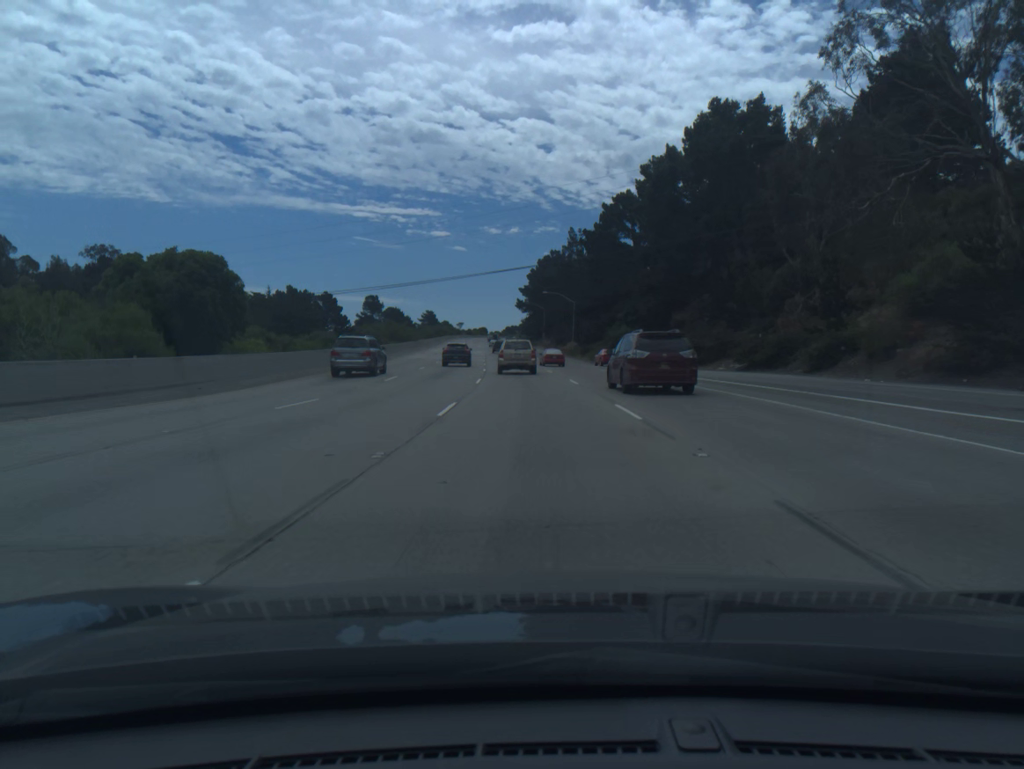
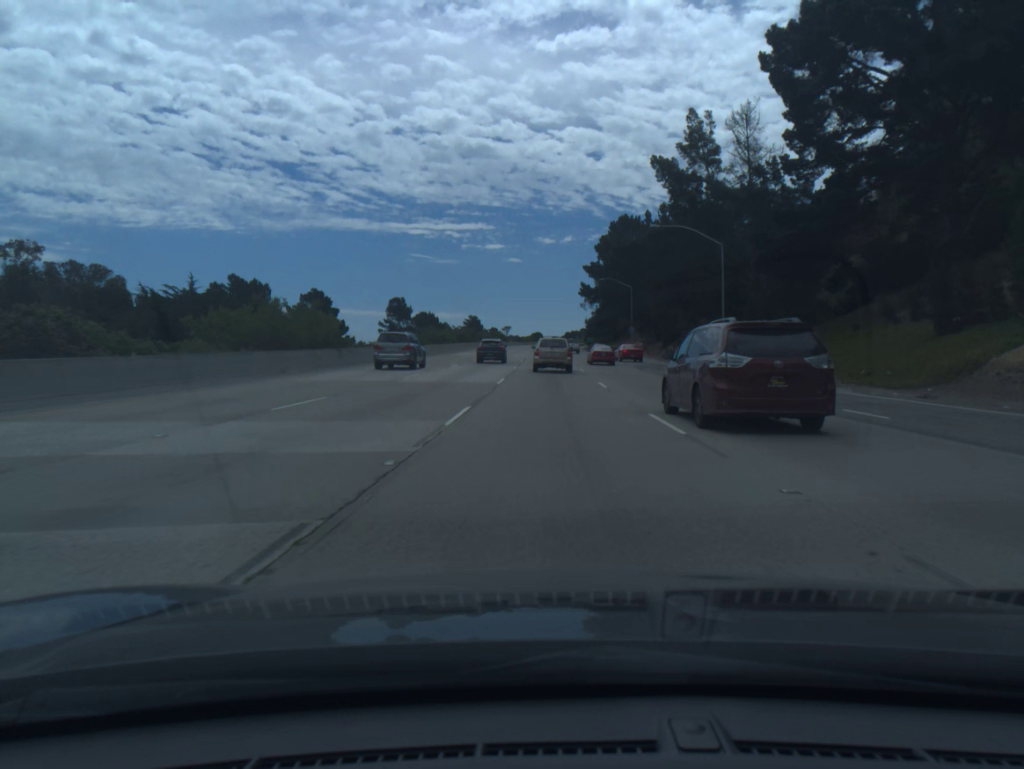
(-3.9, +74.9) m; -4°
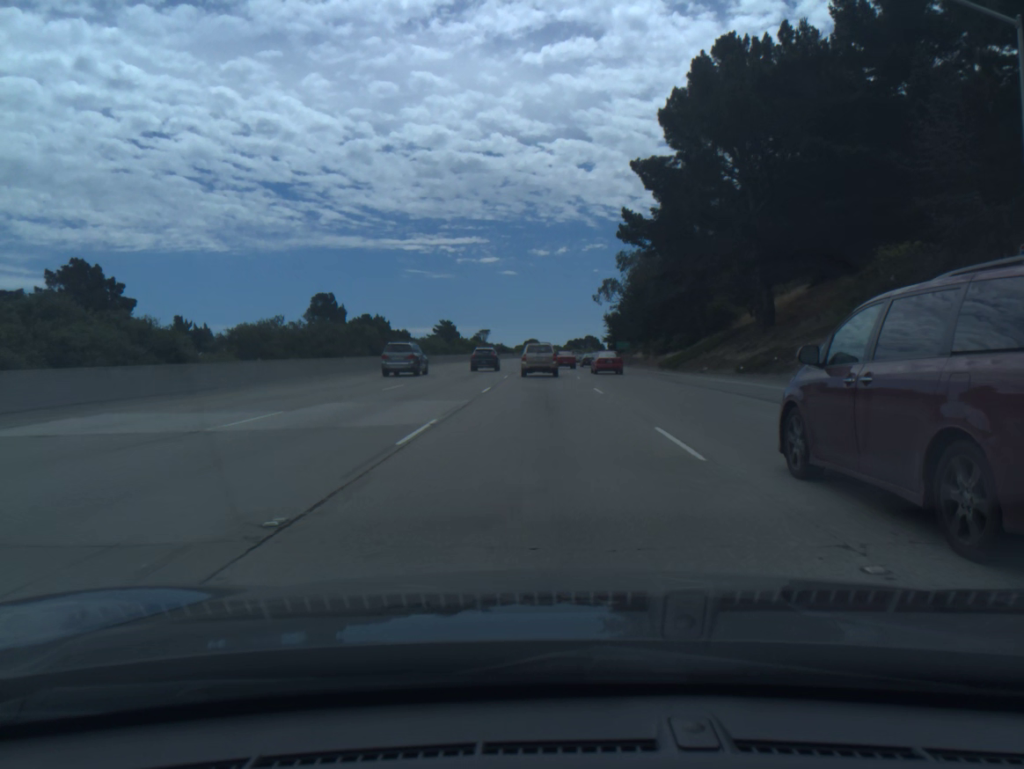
(+0.4, +90.3) m; 0°
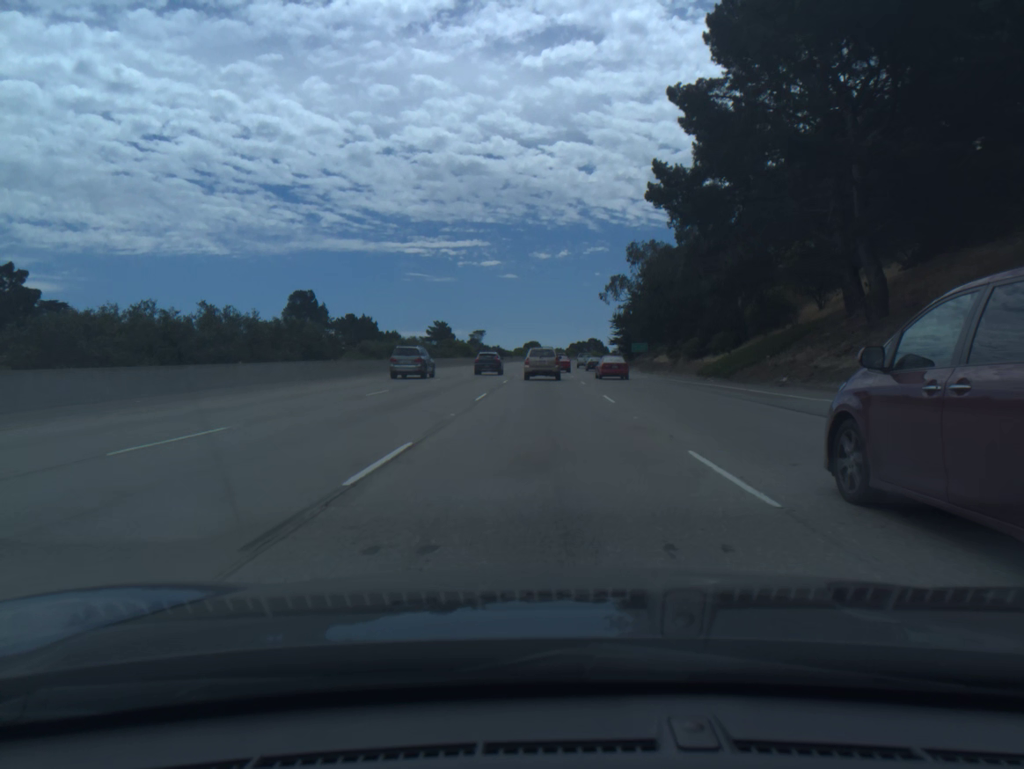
(0.0, +17.6) m; 0°
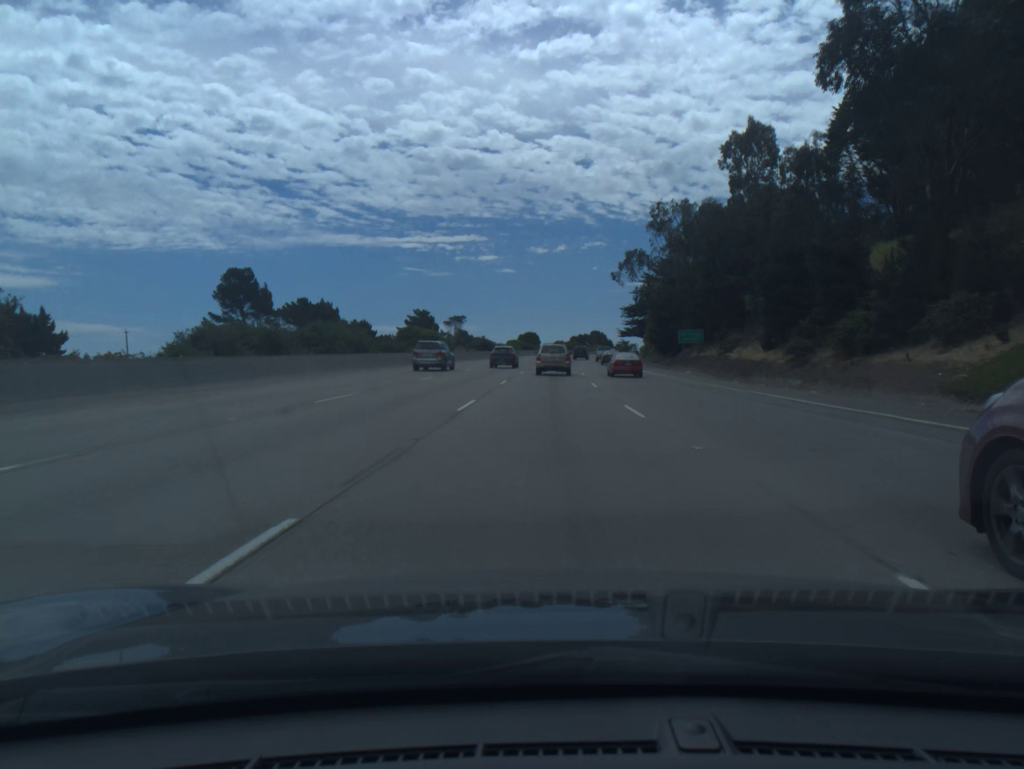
(0.0, +34.8) m; 0°
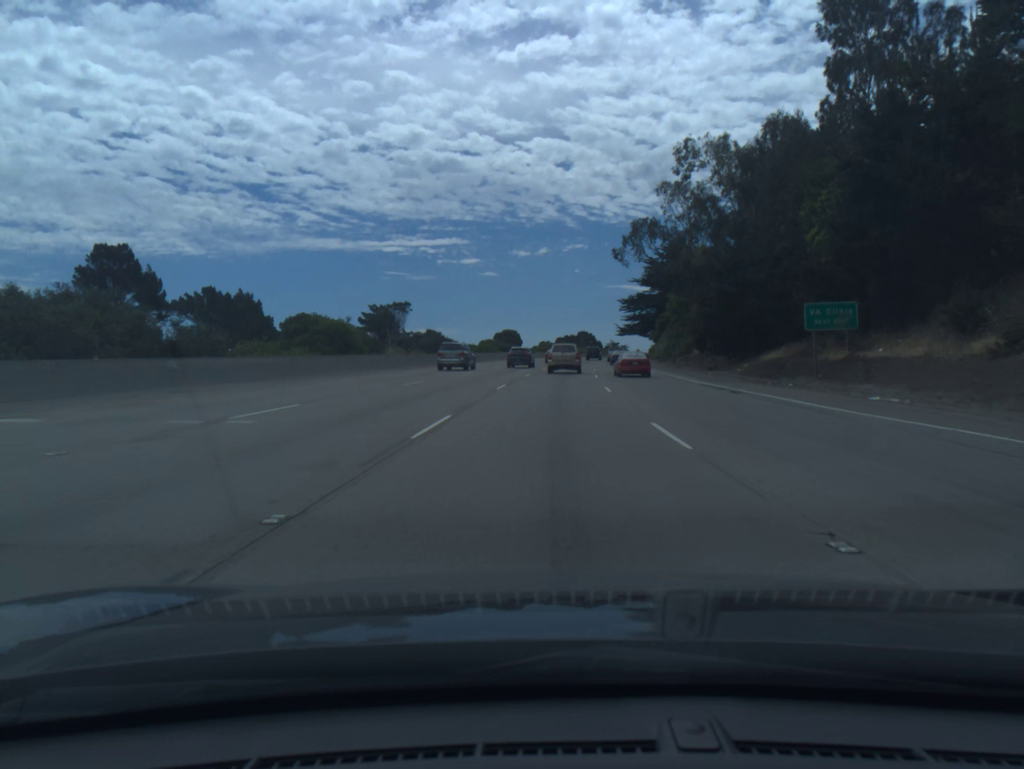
(+0.3, +34.4) m; +1°
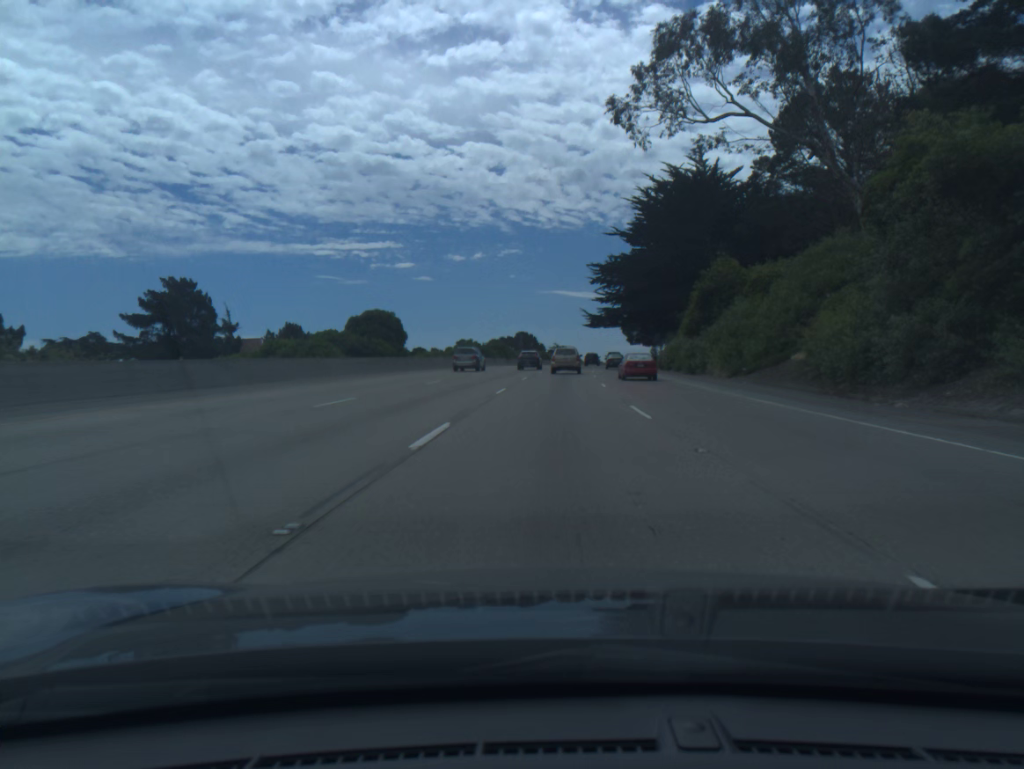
(+2.6, +68.1) m; +5°
